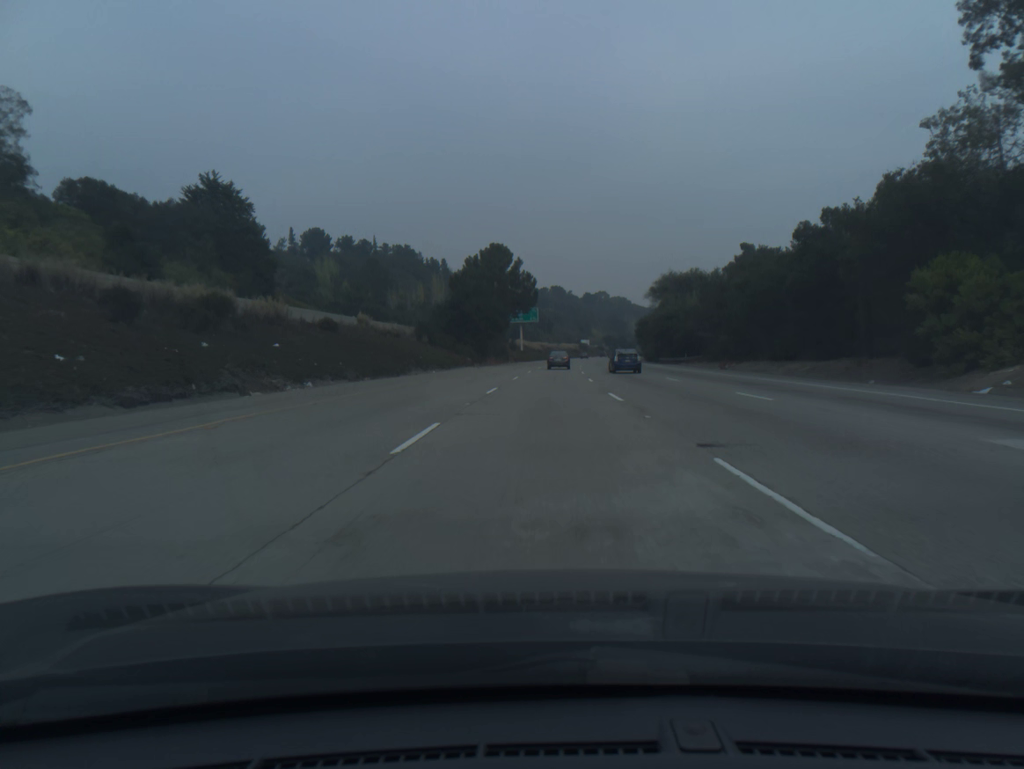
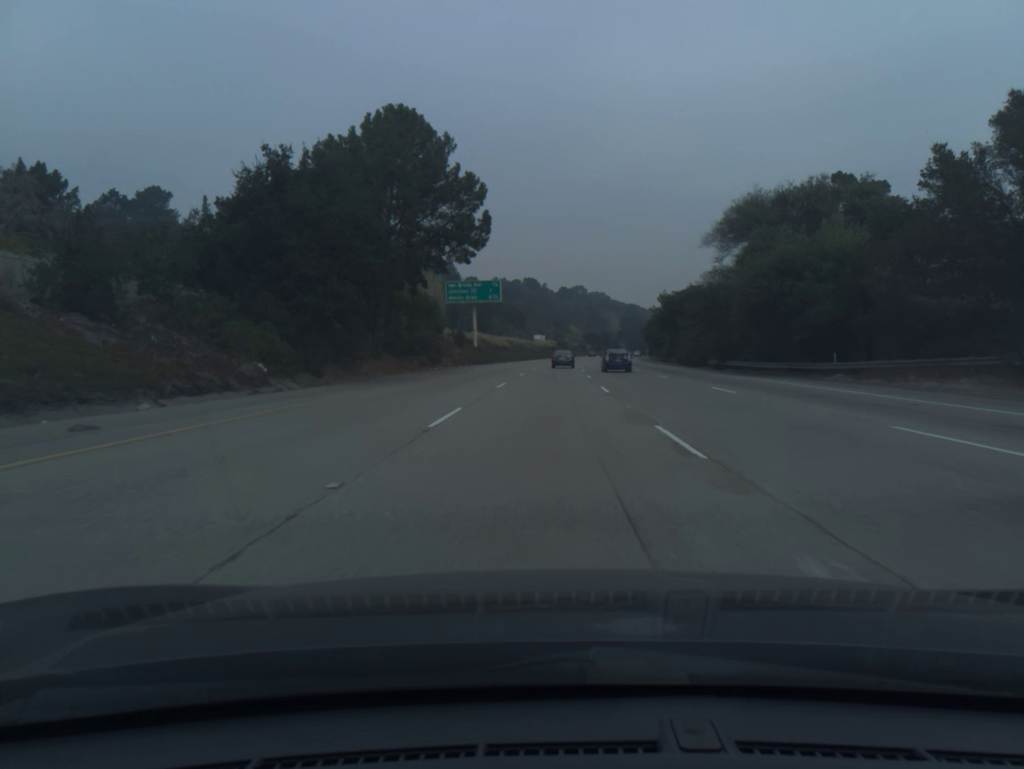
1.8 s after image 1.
(+1.0, +54.9) m; +2°
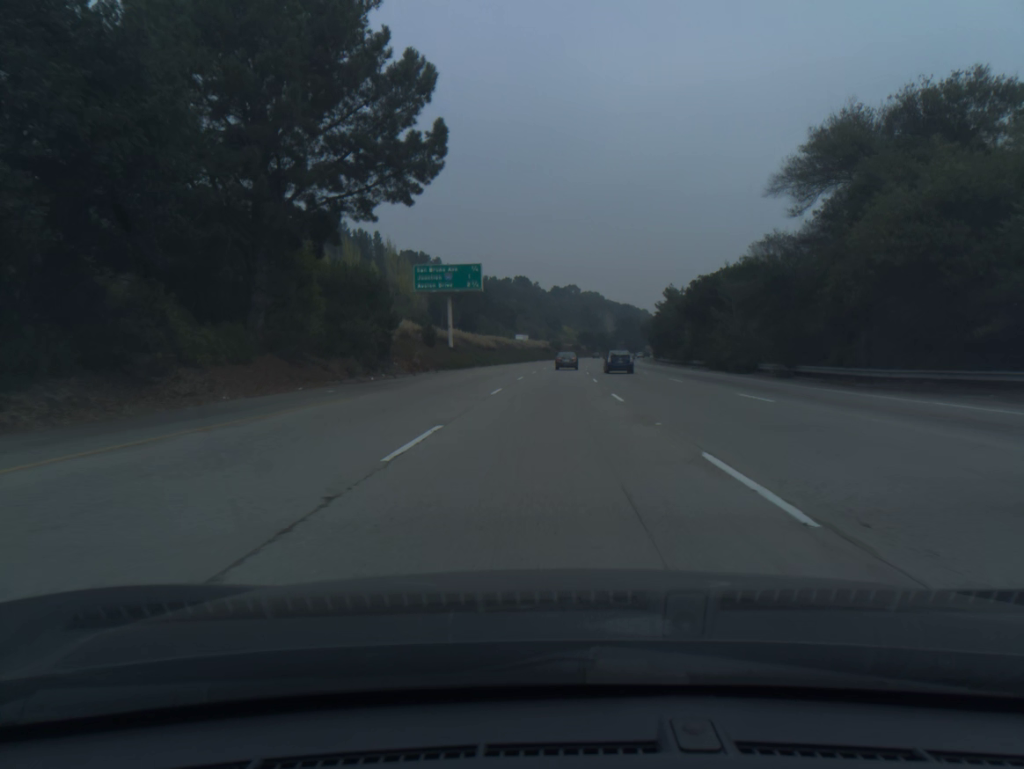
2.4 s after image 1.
(+0.1, +18.3) m; +1°
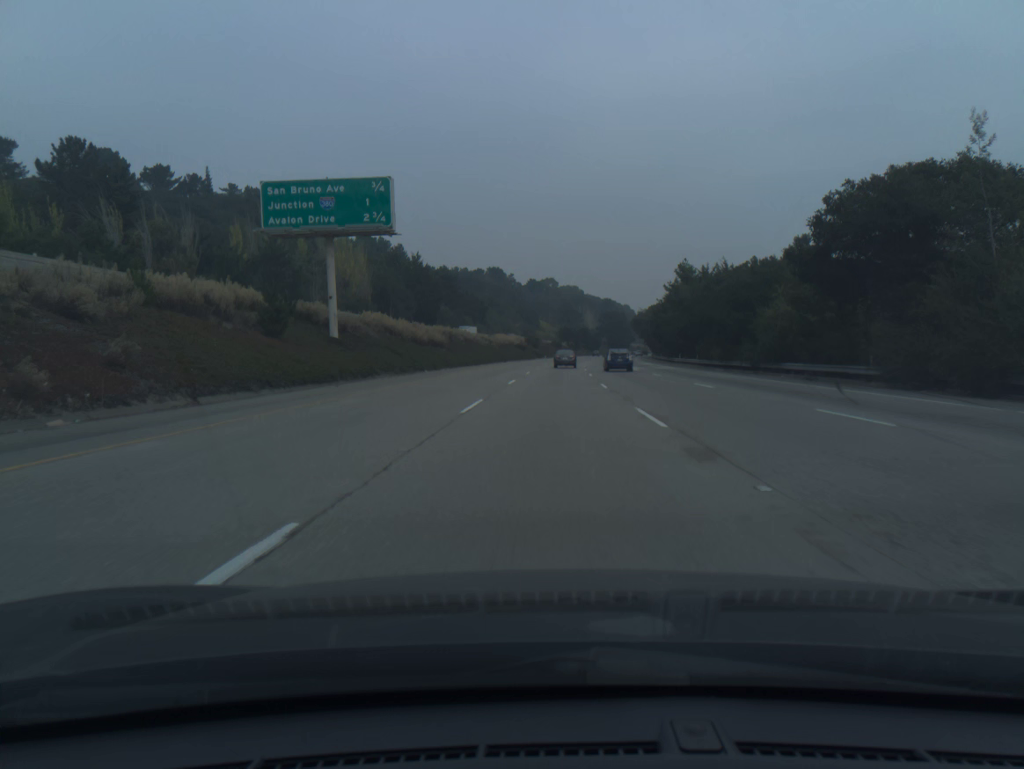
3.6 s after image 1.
(+0.5, +36.6) m; +2°
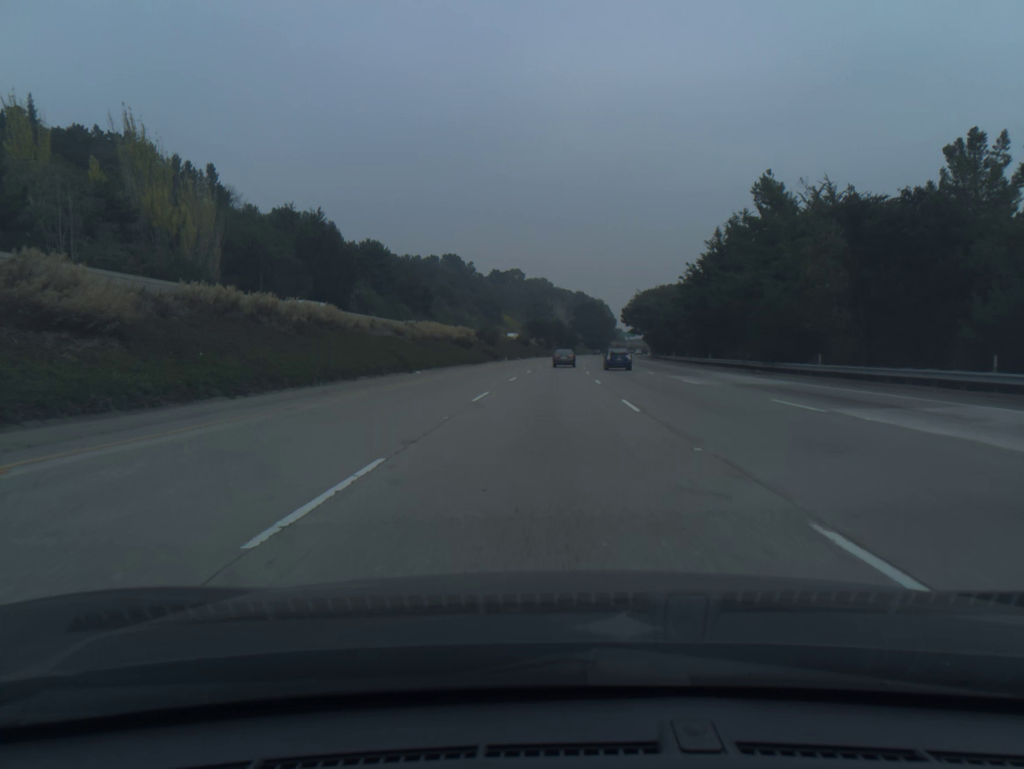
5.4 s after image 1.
(+1.2, +55.0) m; +2°
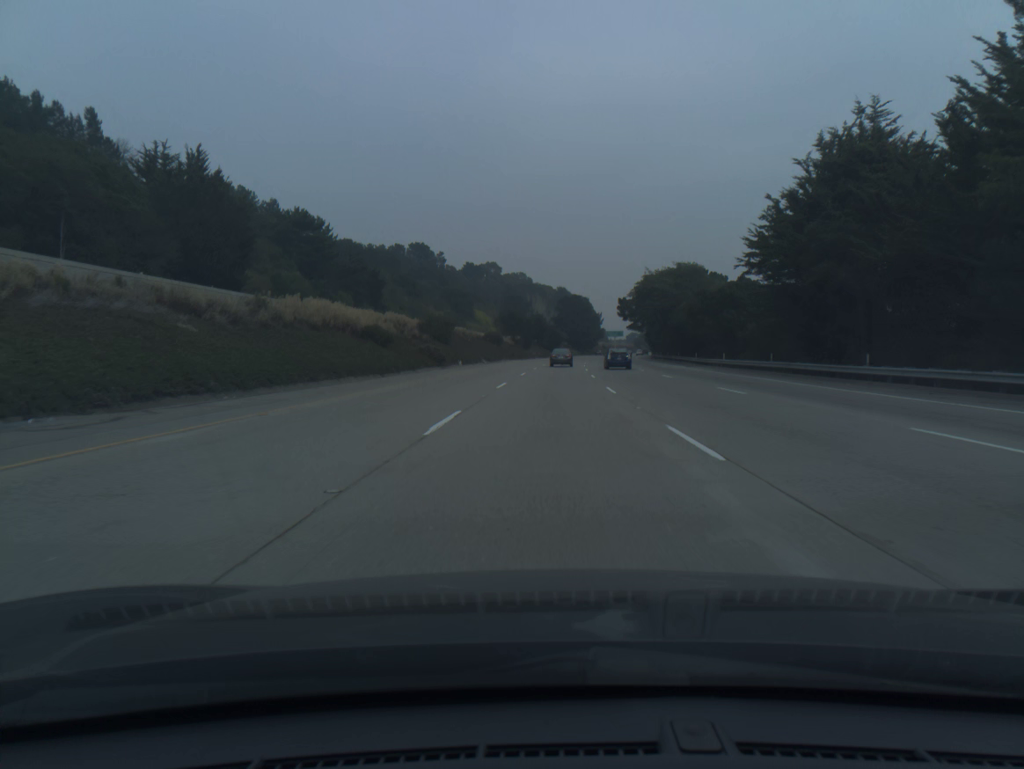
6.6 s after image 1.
(+0.4, +36.7) m; +1°
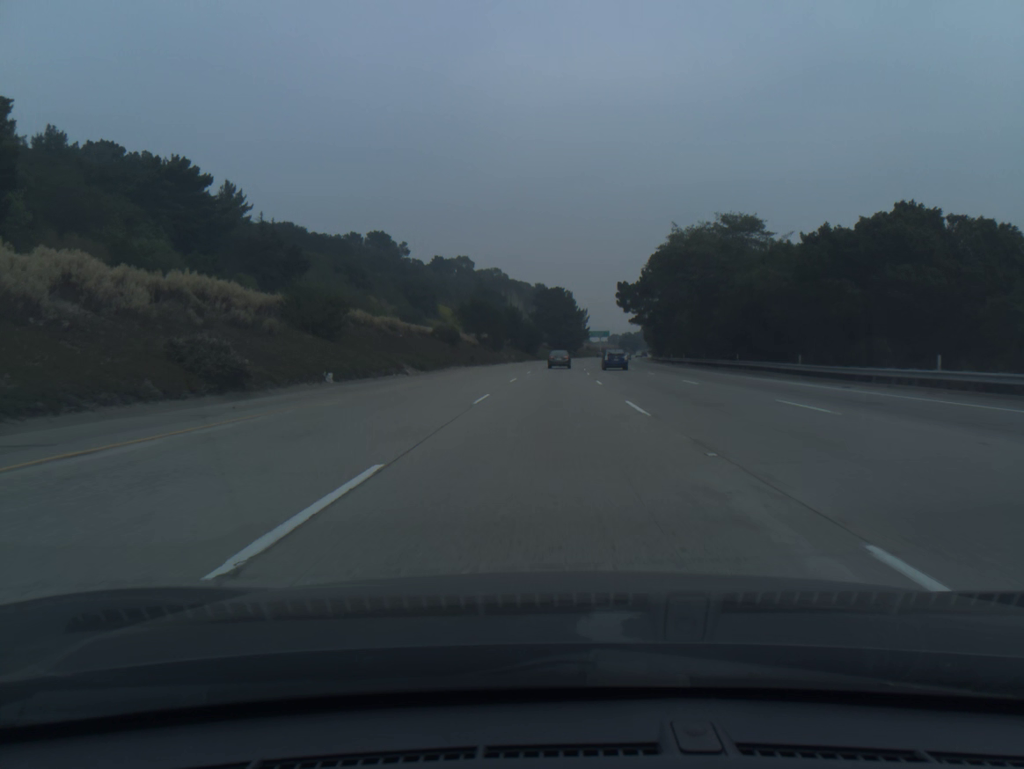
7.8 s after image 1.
(+0.5, +36.7) m; +2°
